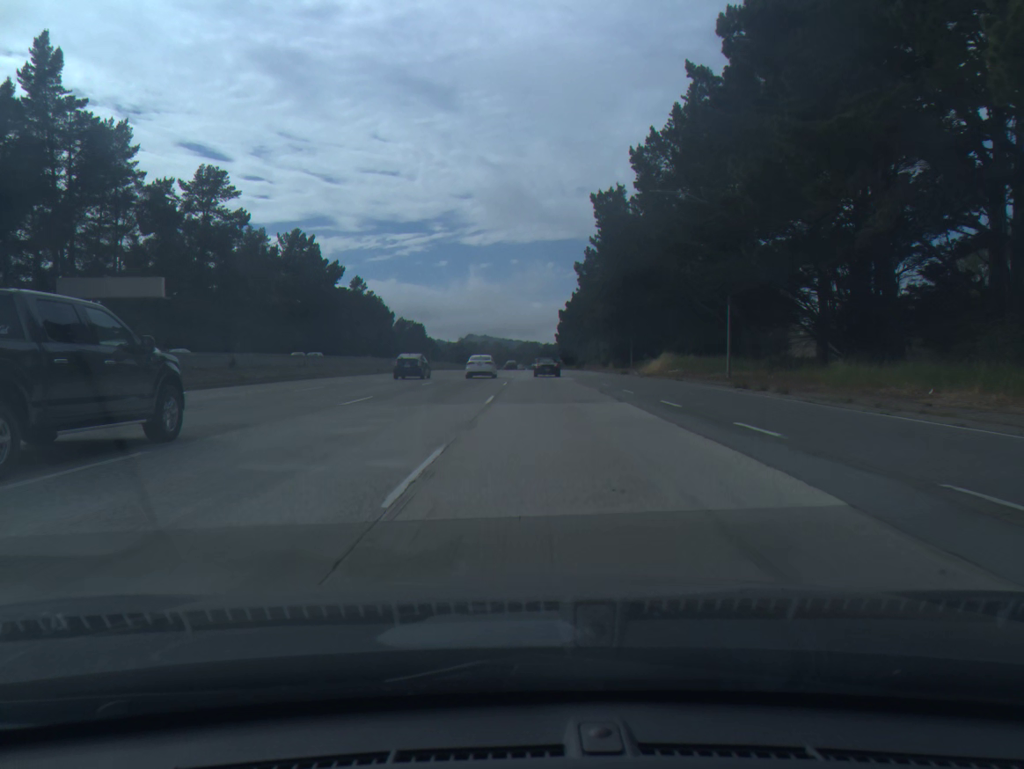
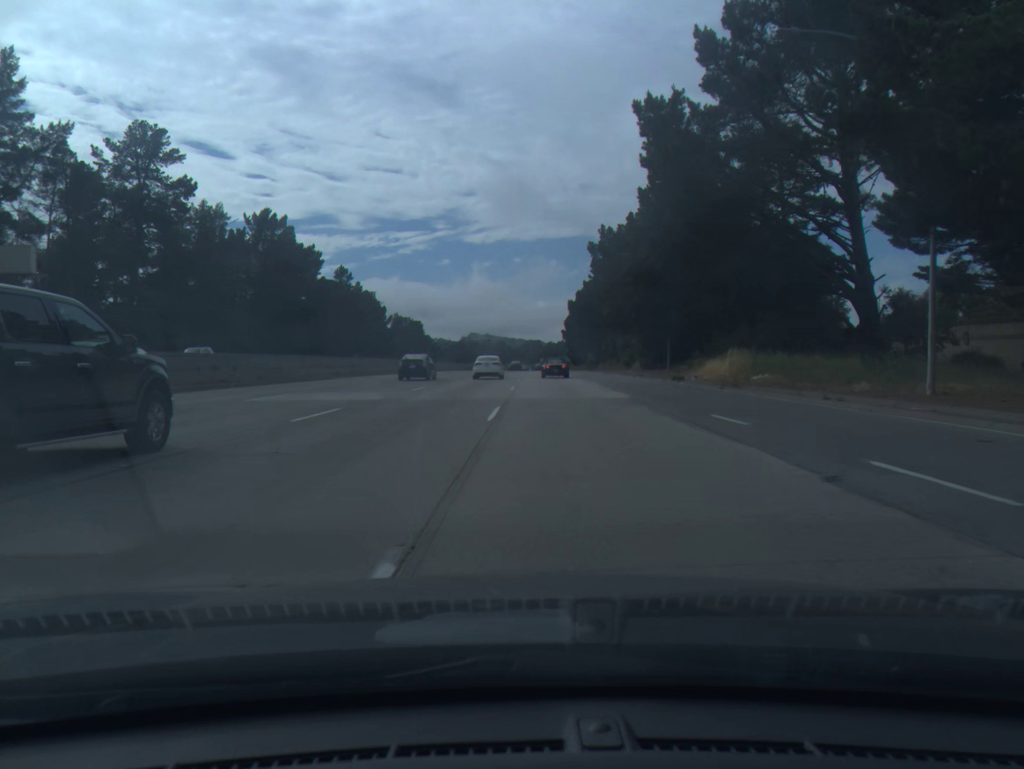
(0.0, +20.4) m; 0°
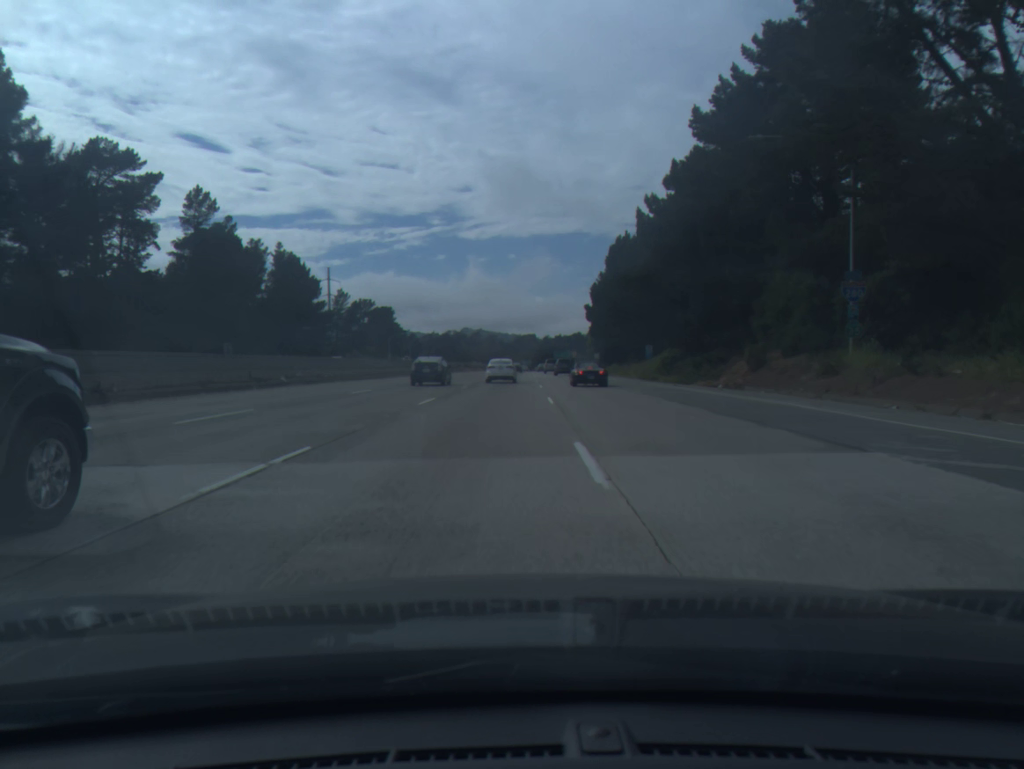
(-0.1, +81.2) m; 0°
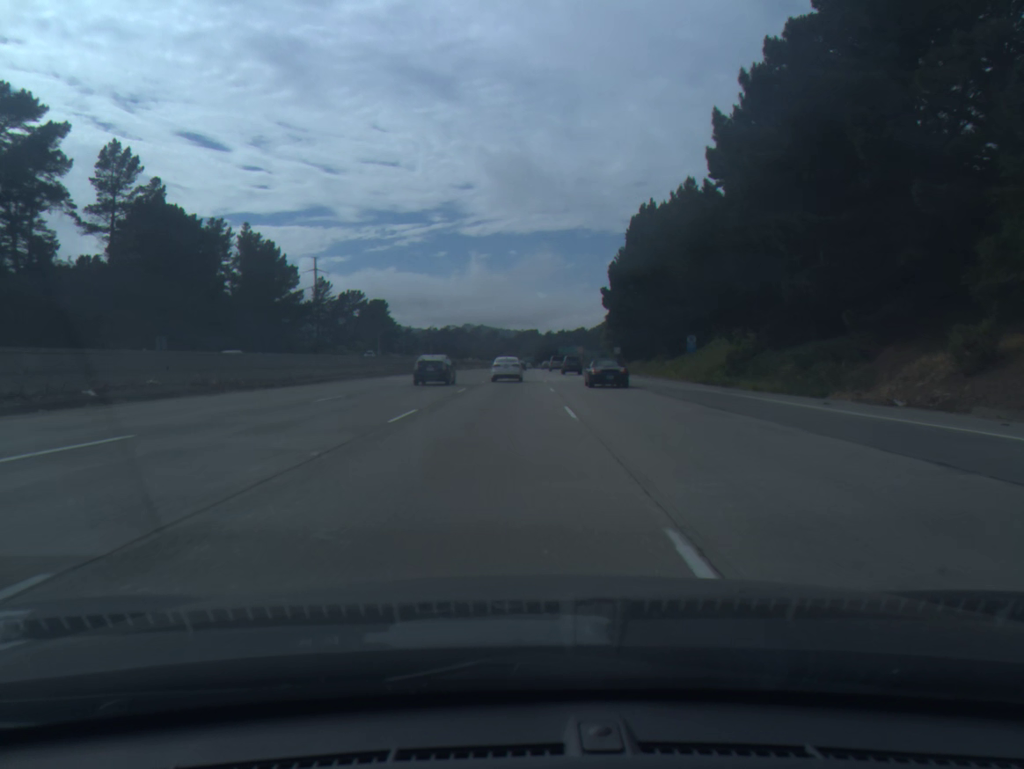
(0.0, +20.8) m; 0°
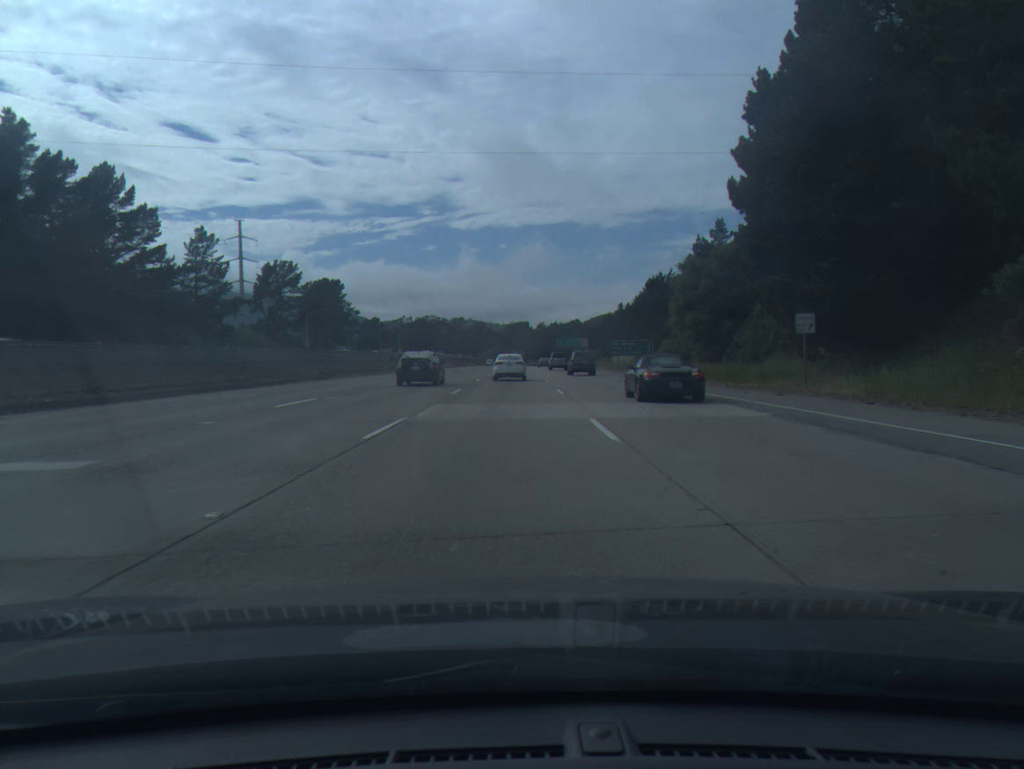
(+0.4, +62.2) m; +1°
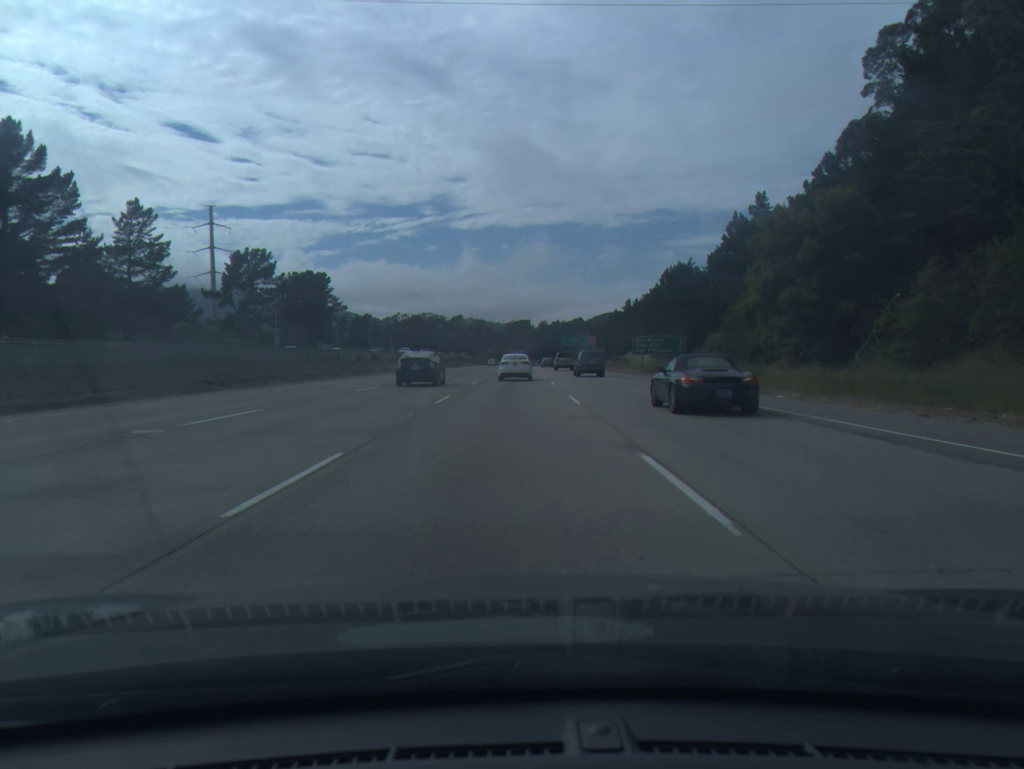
(0.0, +20.4) m; 0°
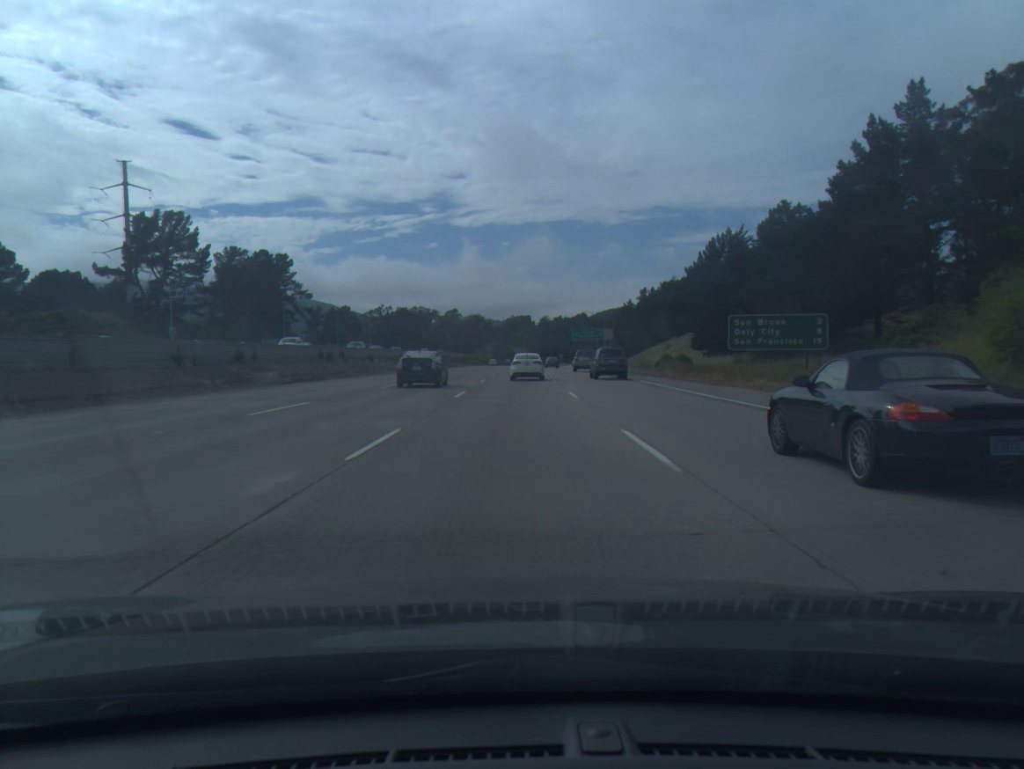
(0.0, +40.4) m; 0°
